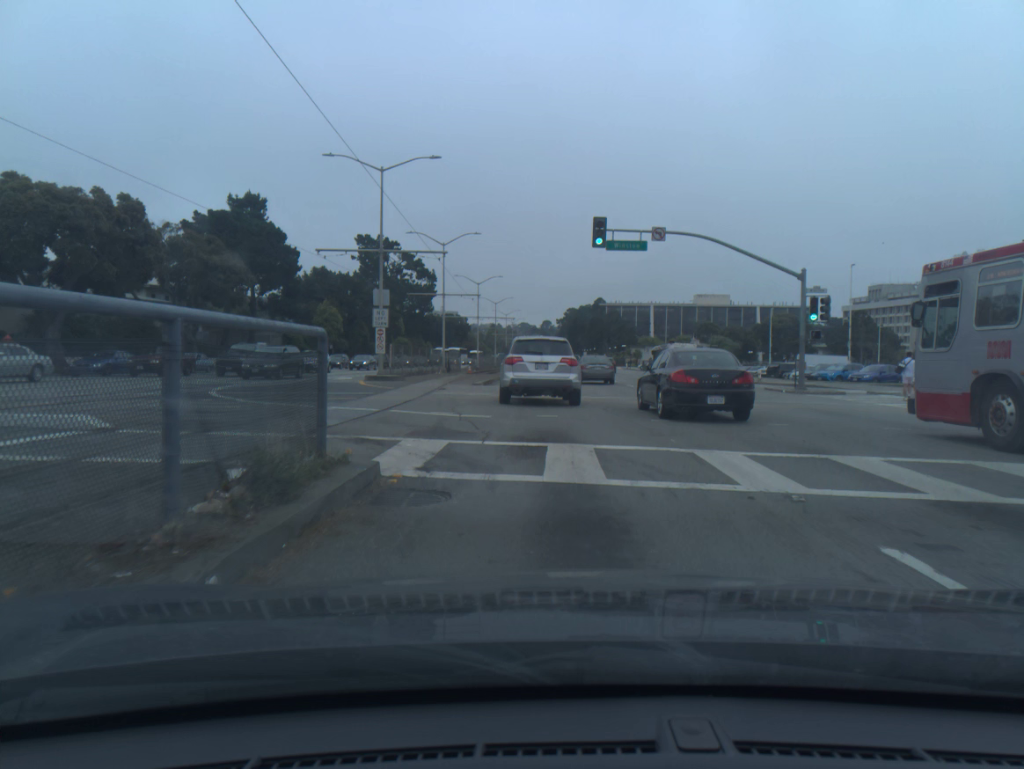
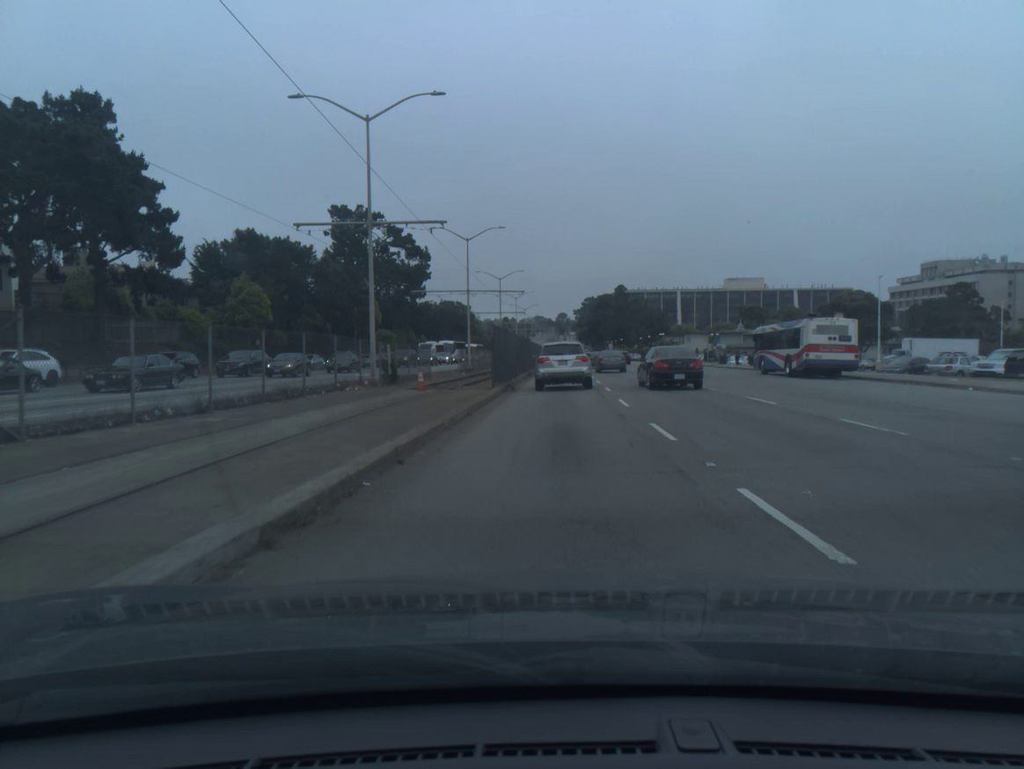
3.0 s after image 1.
(-0.7, +32.0) m; -1°
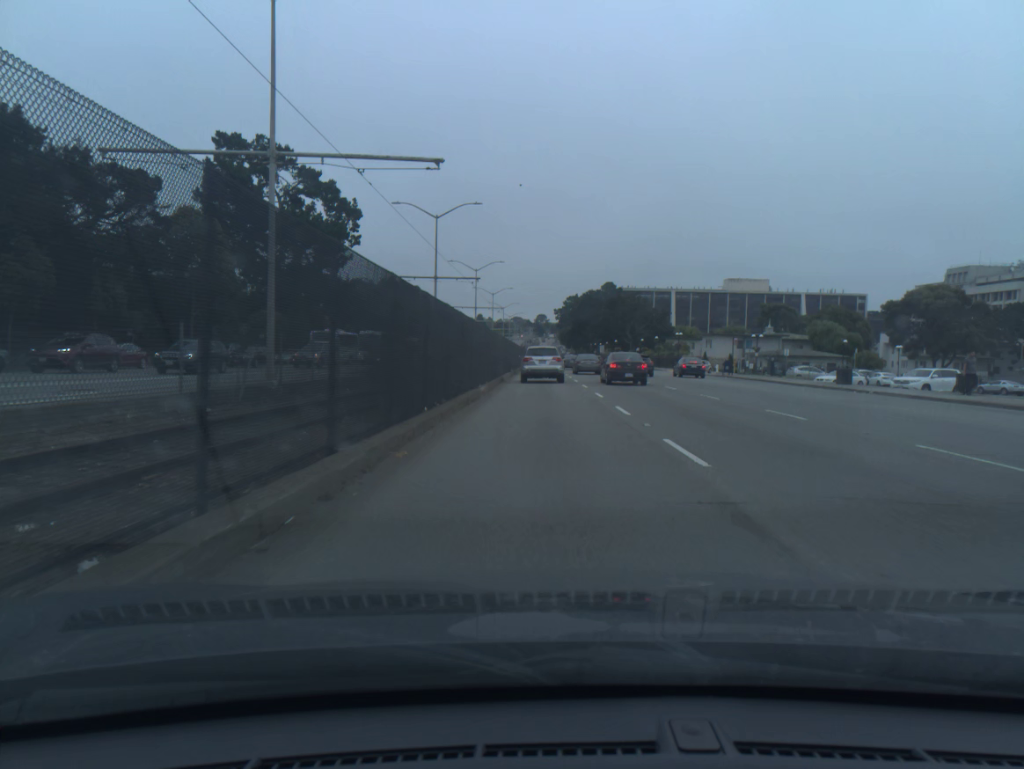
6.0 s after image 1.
(+0.8, +39.9) m; +2°
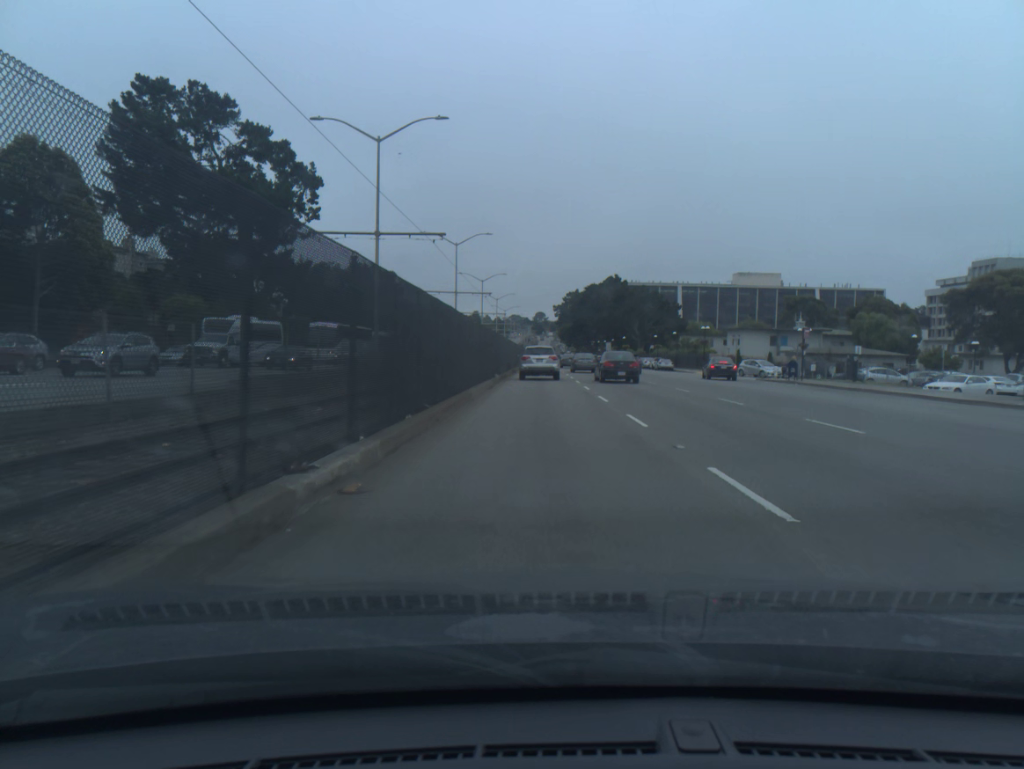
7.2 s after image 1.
(0.0, +17.6) m; 0°
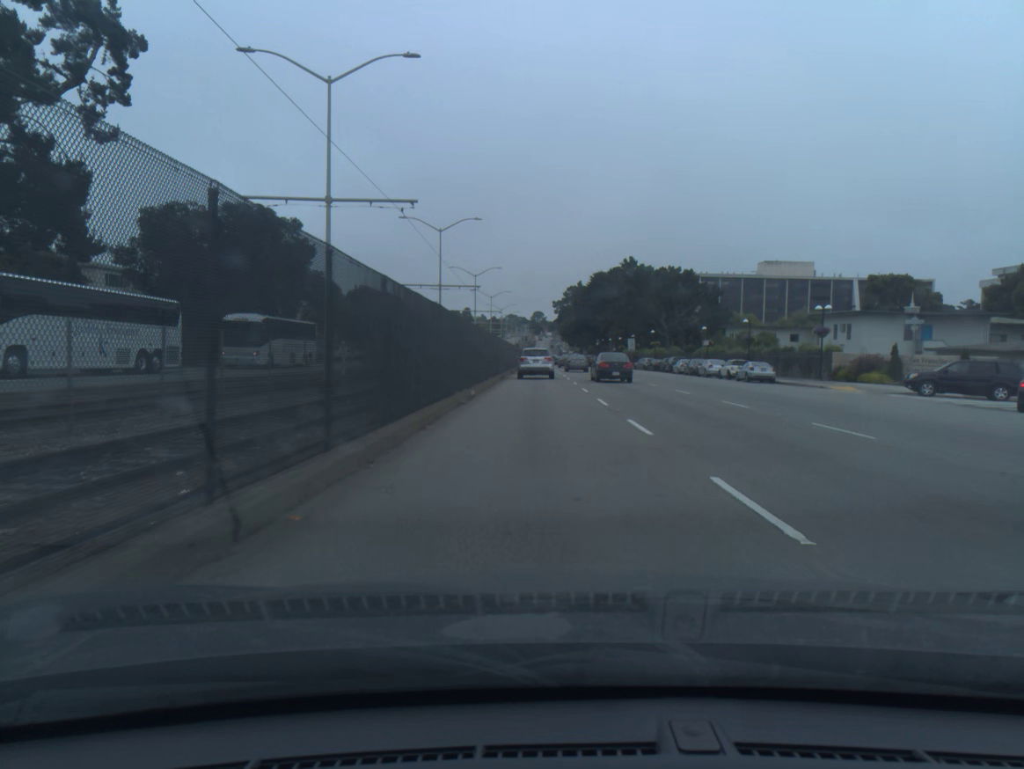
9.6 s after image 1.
(+0.1, +37.5) m; 0°
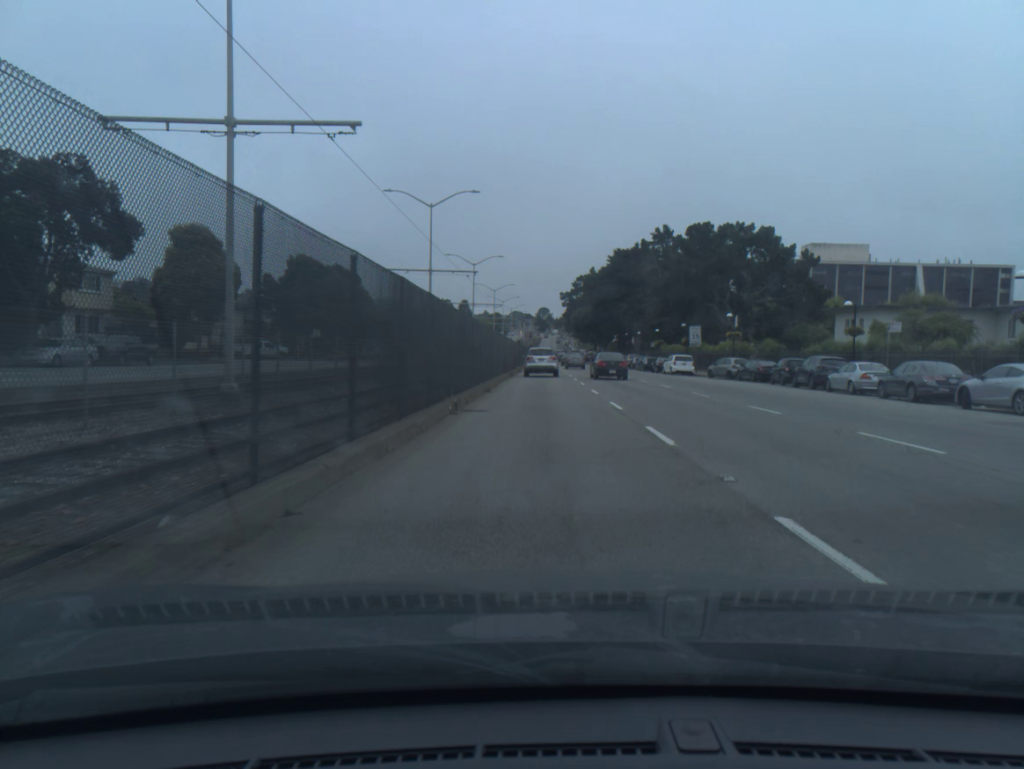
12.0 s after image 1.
(-0.2, +39.0) m; 0°
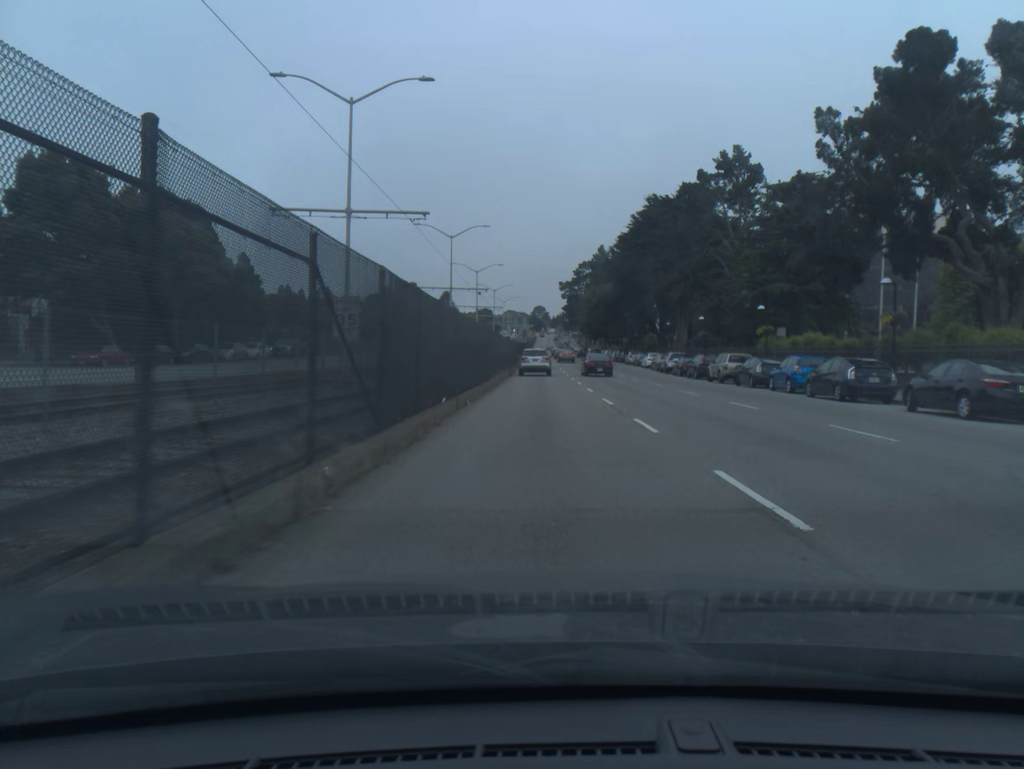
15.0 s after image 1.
(0.0, +50.0) m; 0°
